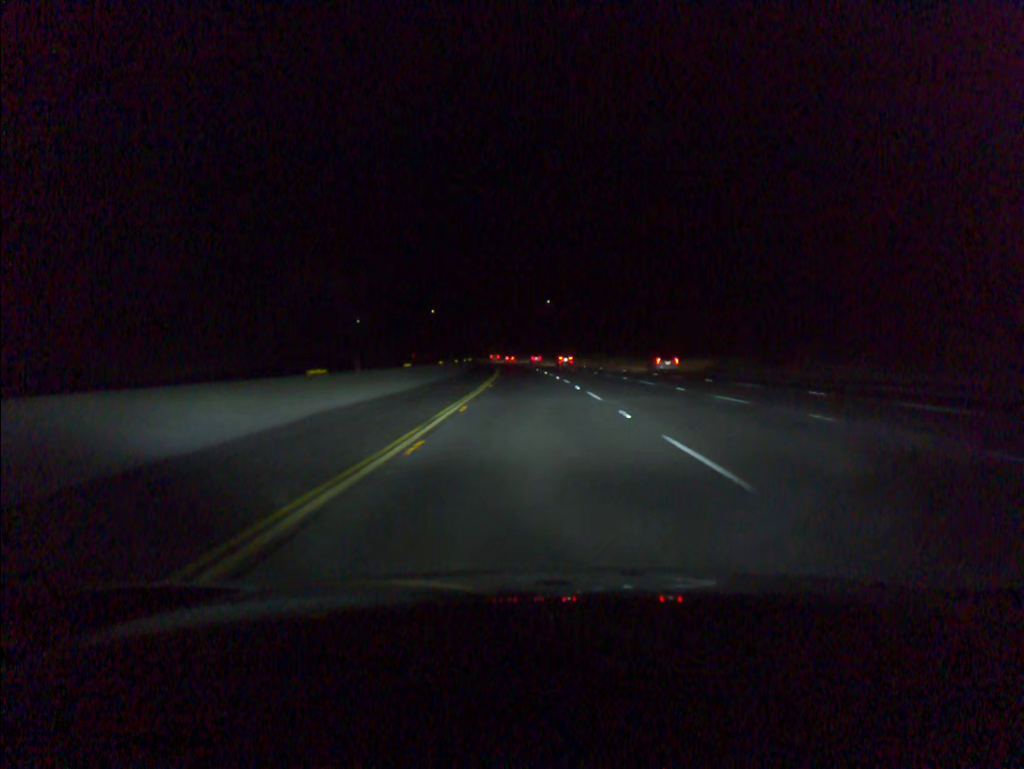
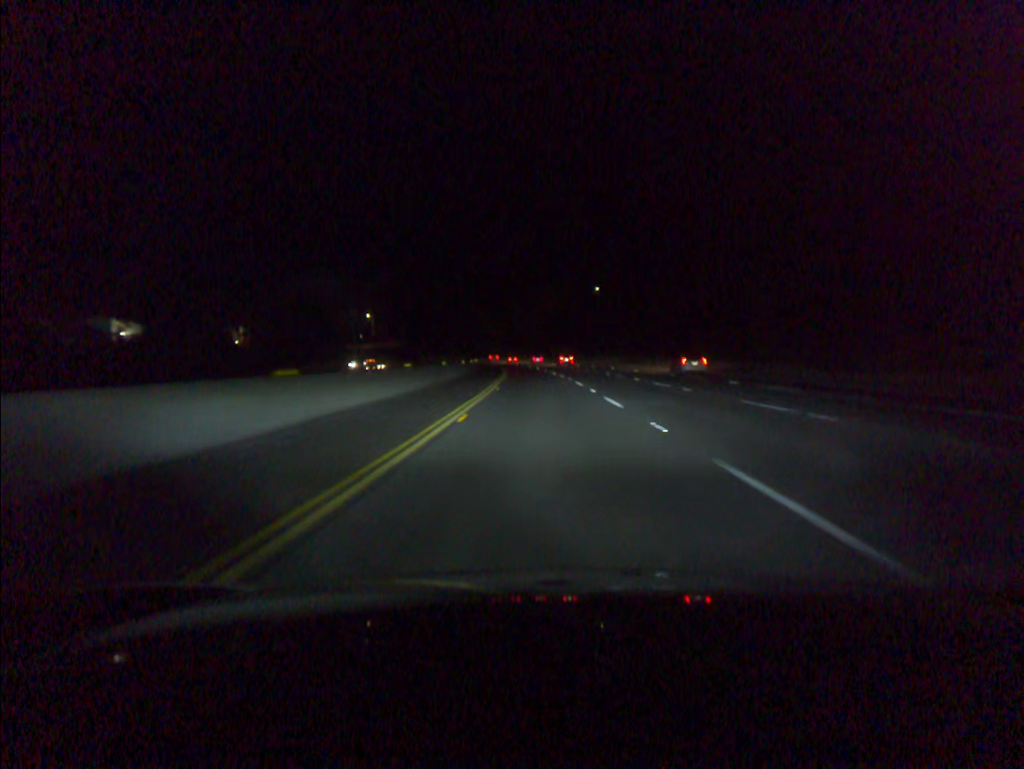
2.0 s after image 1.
(-1.6, +60.8) m; -3°
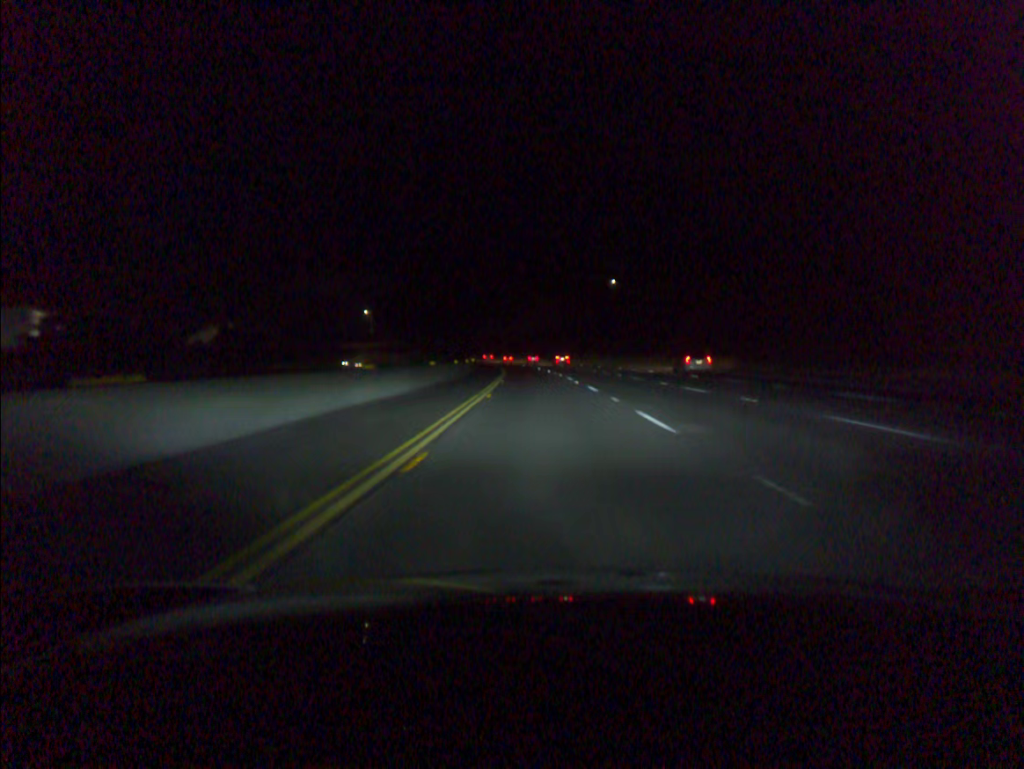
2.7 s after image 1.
(-0.1, +21.3) m; -1°
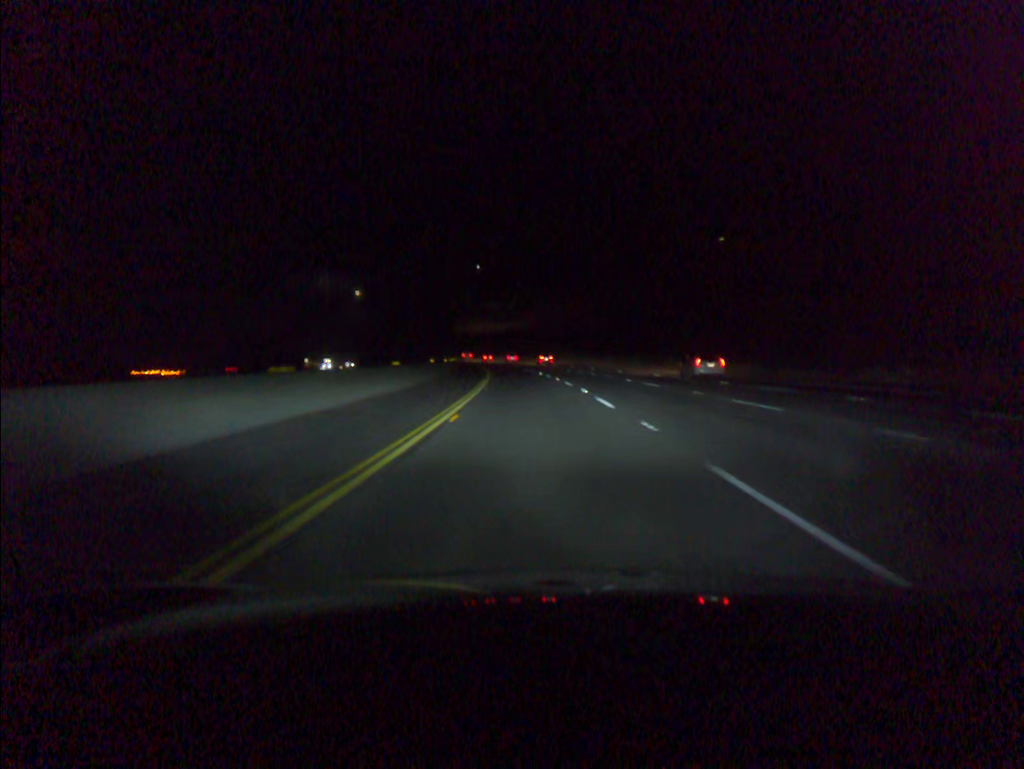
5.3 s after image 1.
(-2.2, +80.7) m; -4°
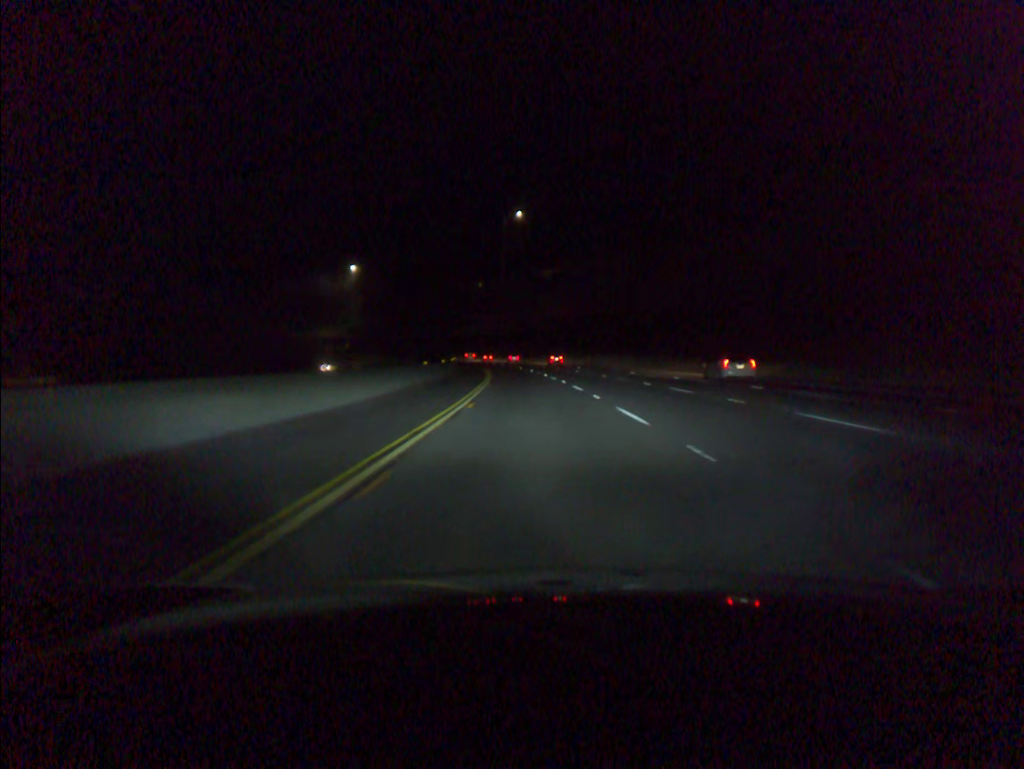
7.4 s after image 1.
(-2.4, +62.5) m; -4°
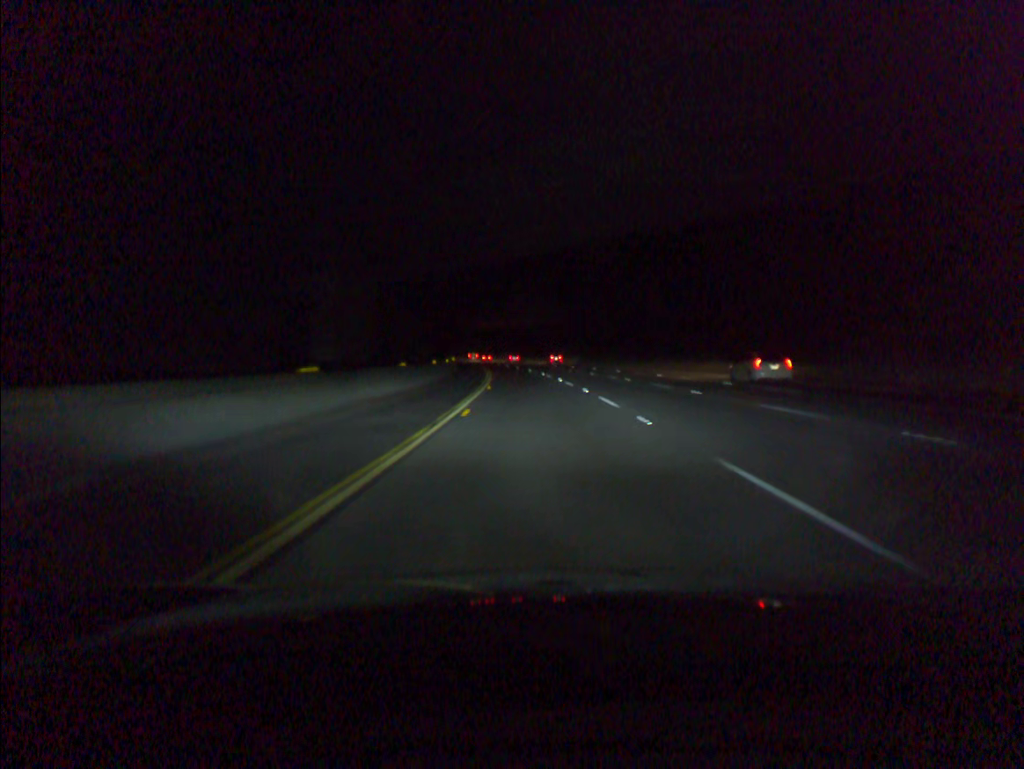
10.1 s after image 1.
(-4.2, +82.1) m; -6°
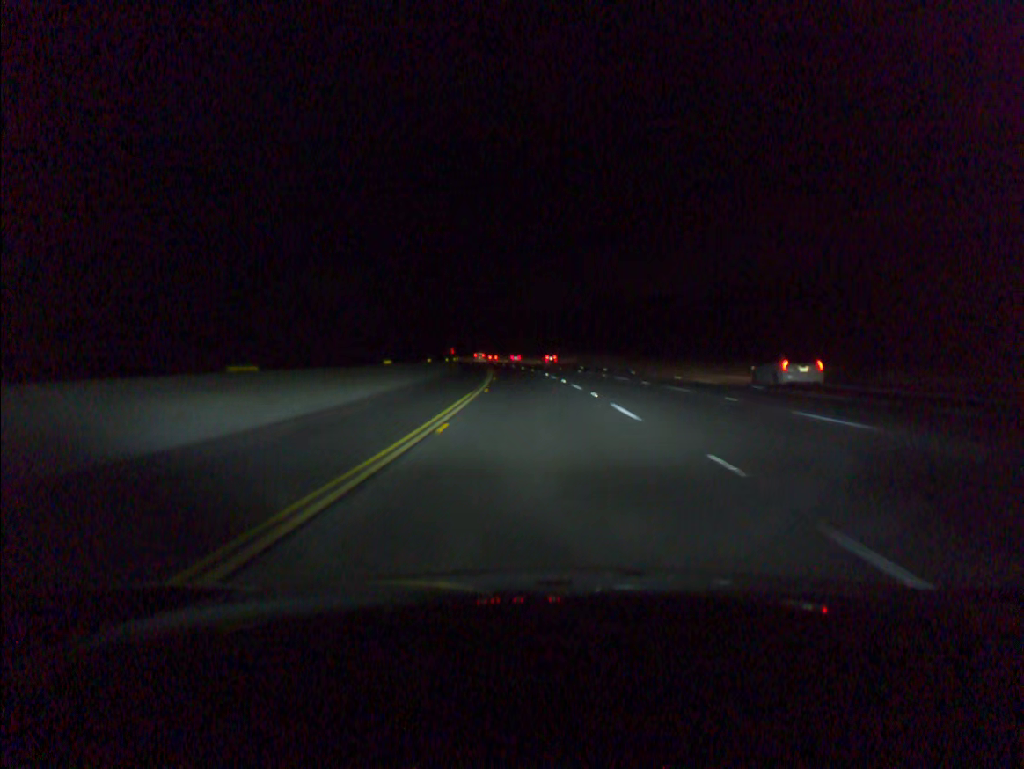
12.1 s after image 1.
(-2.3, +62.2) m; -5°
